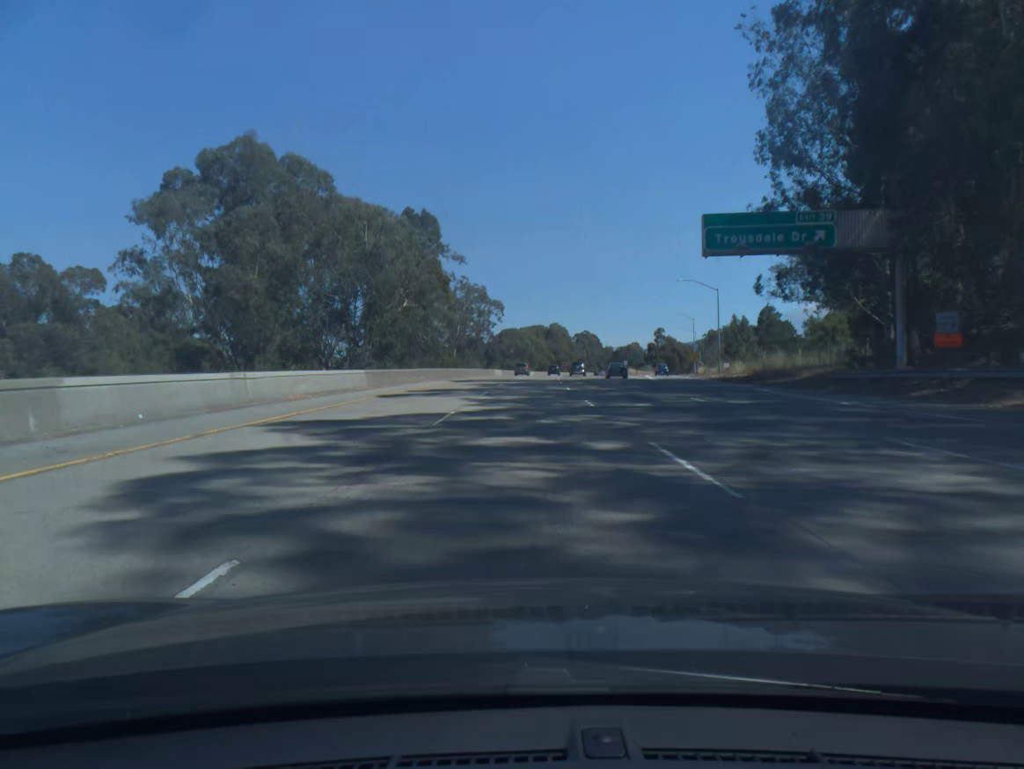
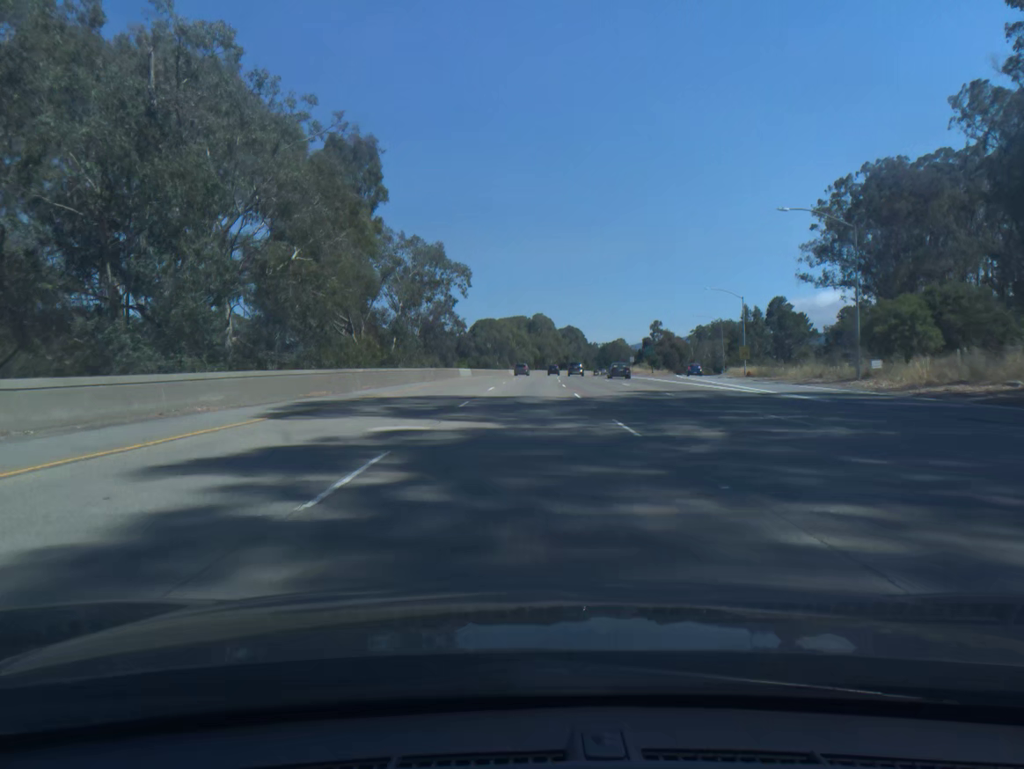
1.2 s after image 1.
(+0.5, +37.9) m; +2°
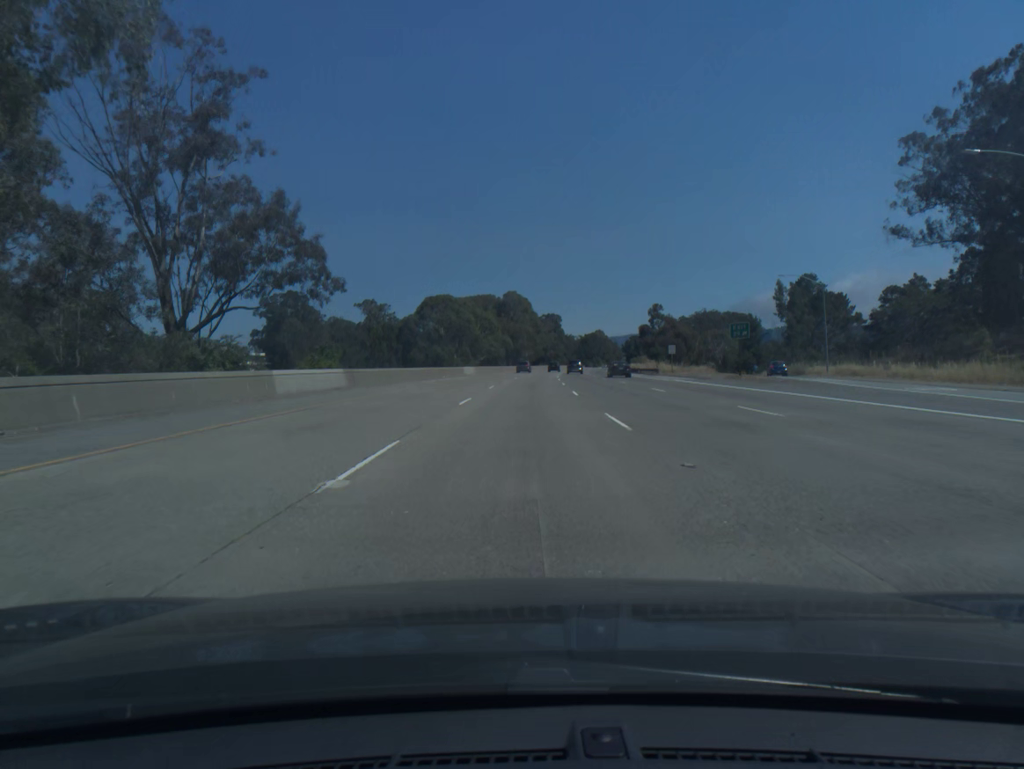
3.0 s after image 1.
(+1.0, +57.1) m; +2°
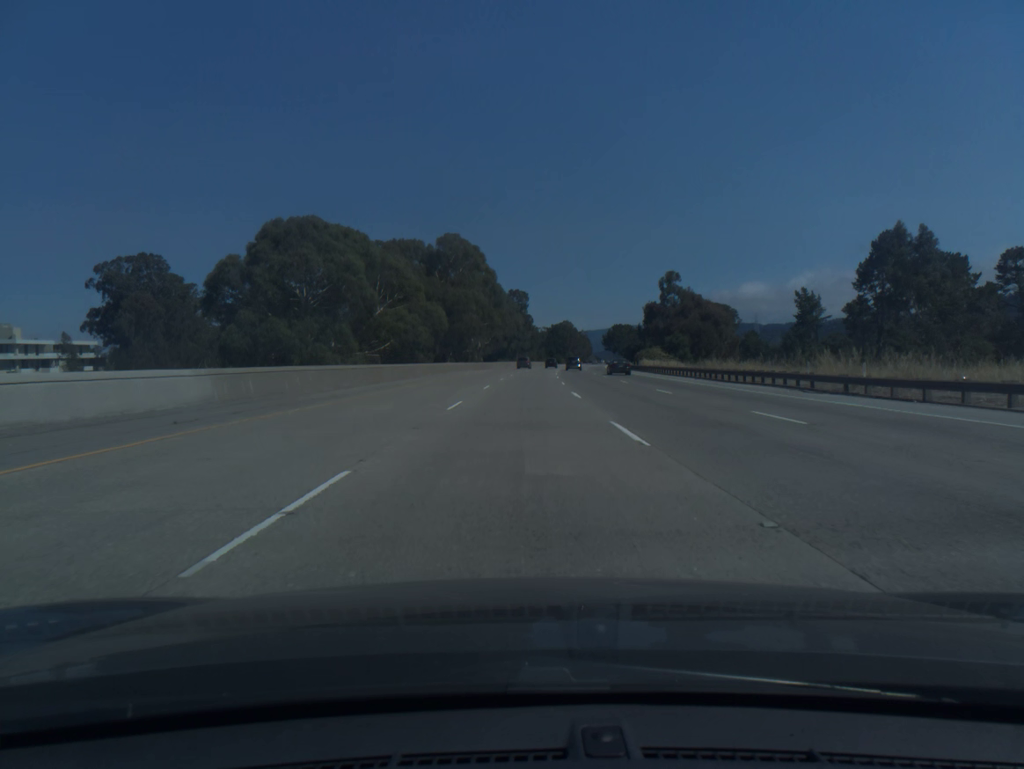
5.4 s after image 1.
(+1.9, +75.9) m; +3°
